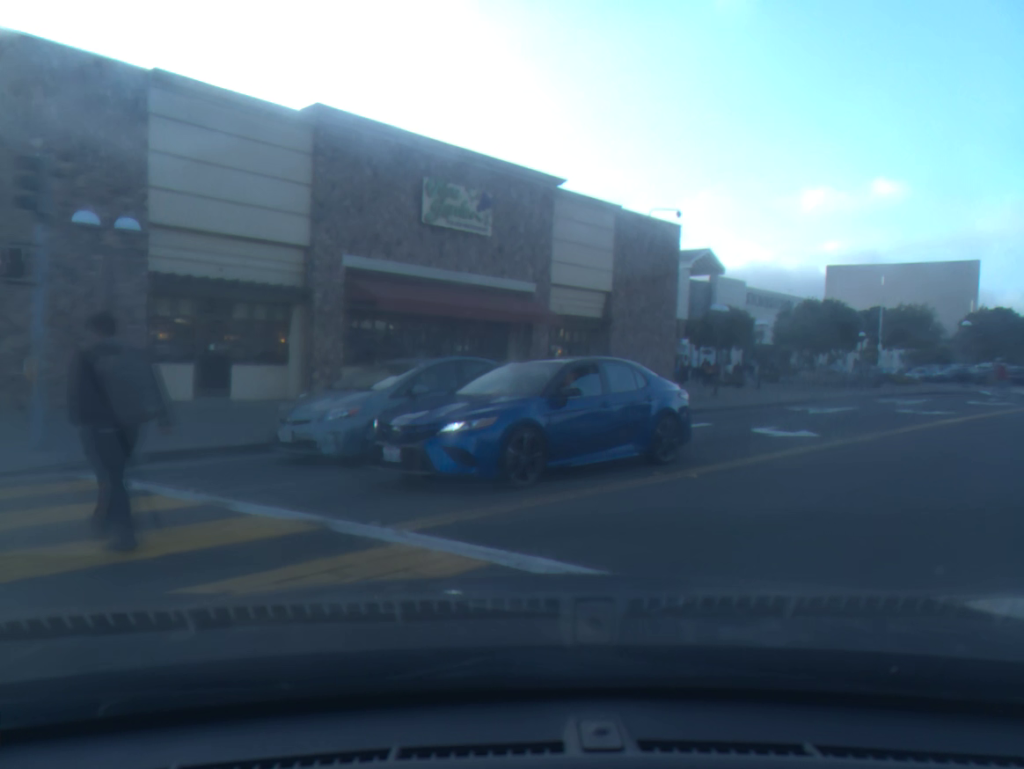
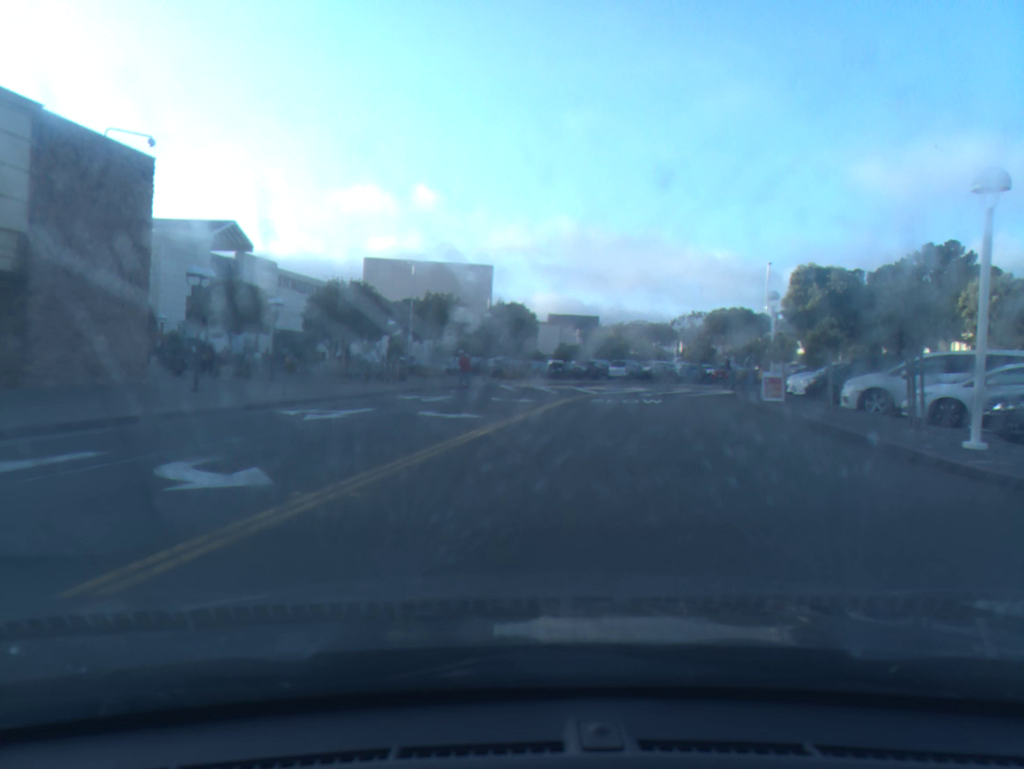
(+1.5, +7.2) m; +20°
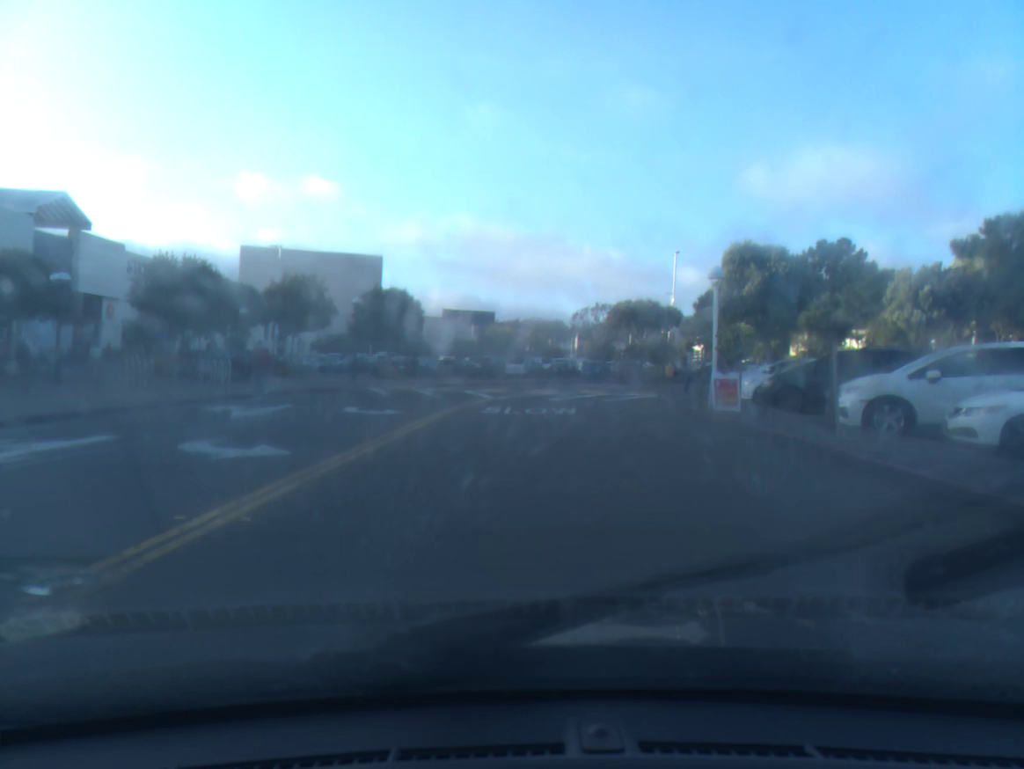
(+0.4, +7.0) m; +6°
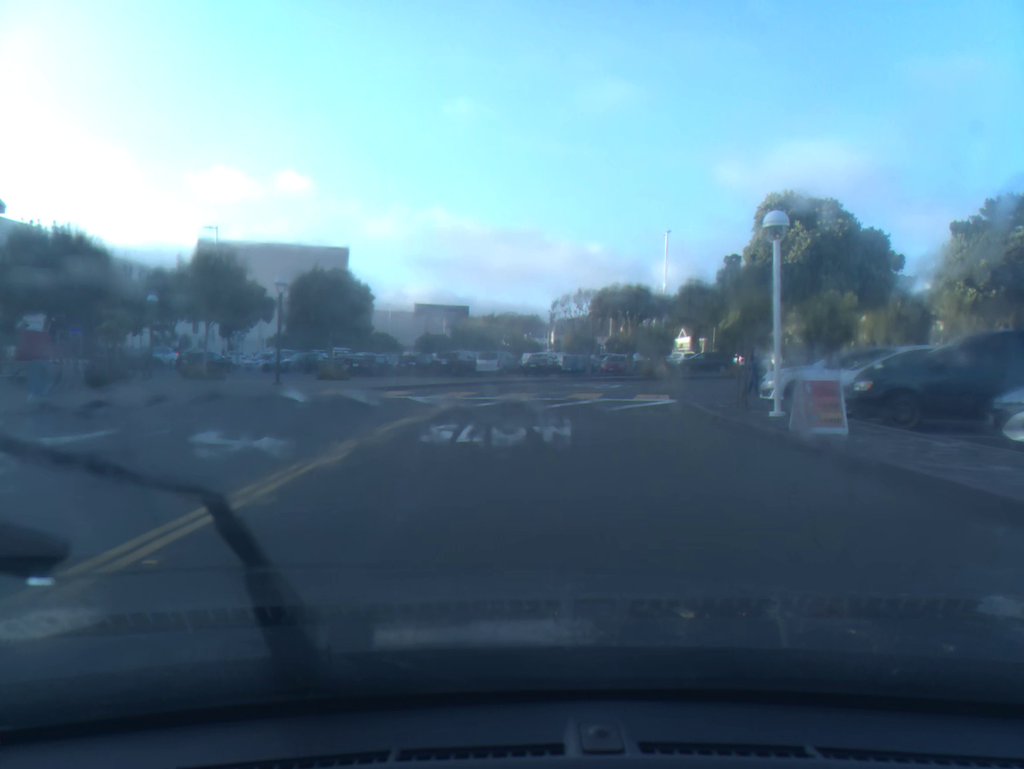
(+0.1, +7.3) m; +1°
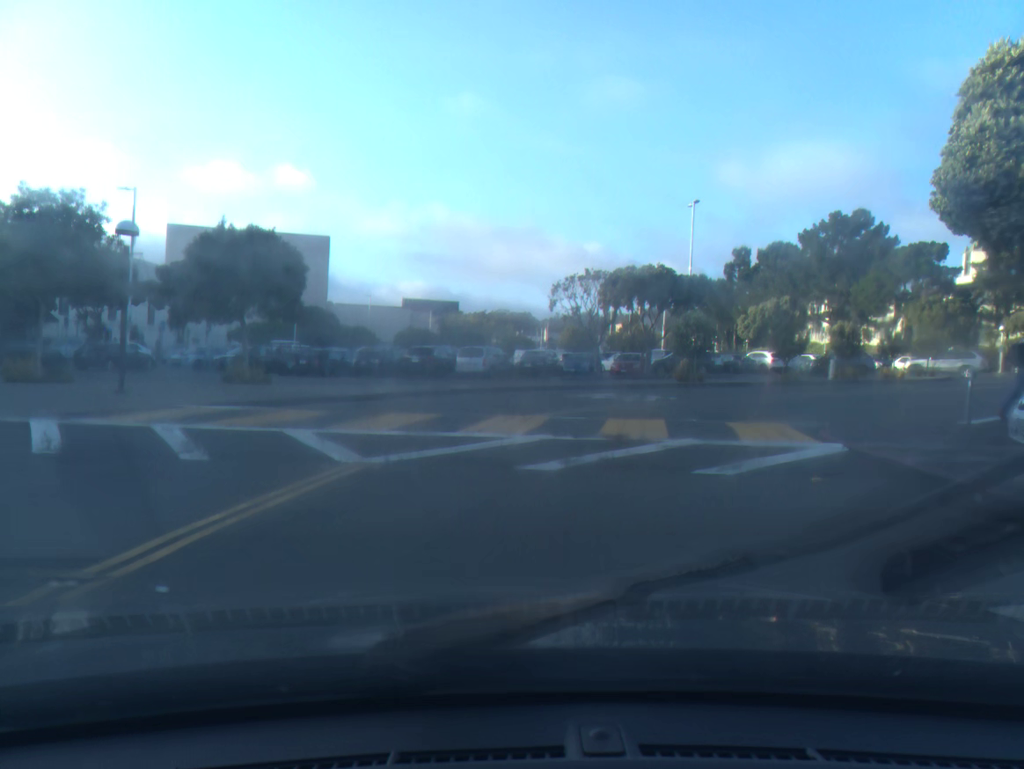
(+0.1, +10.4) m; +1°
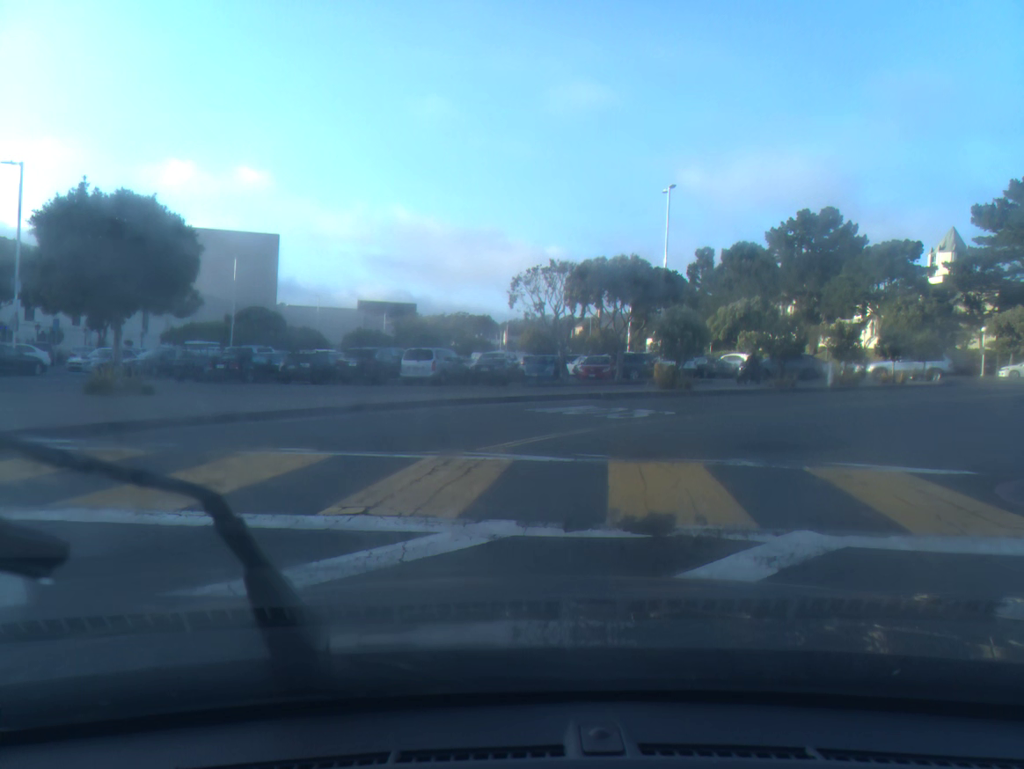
(+0.2, +5.3) m; +4°
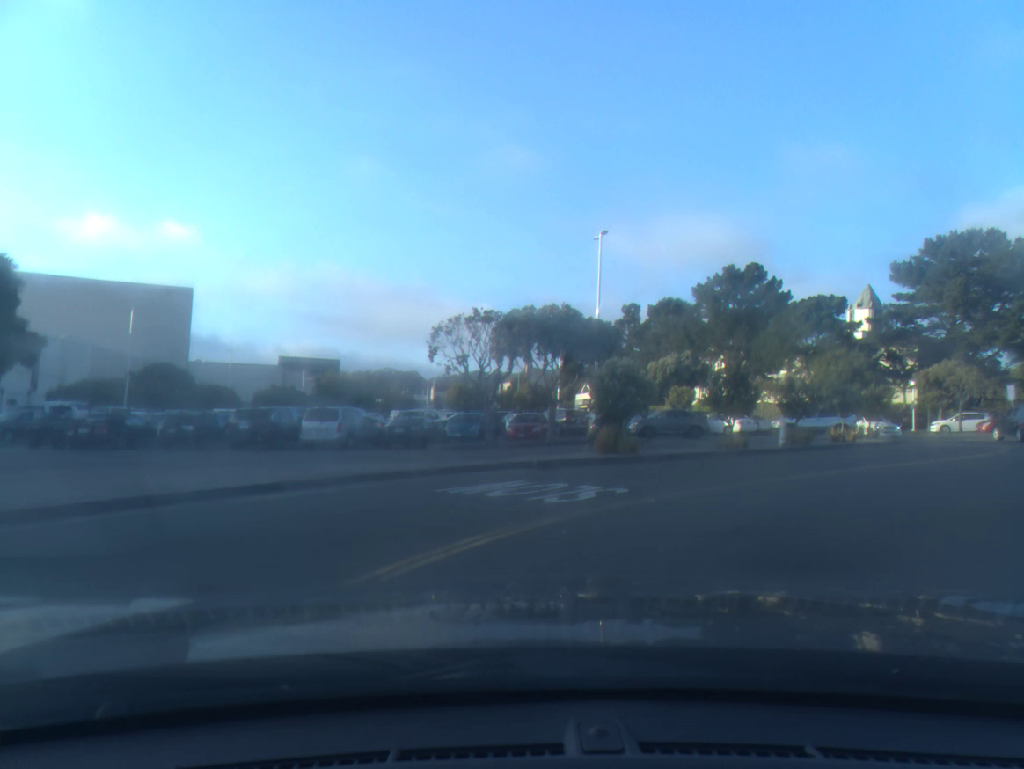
(+0.2, +3.9) m; +6°
